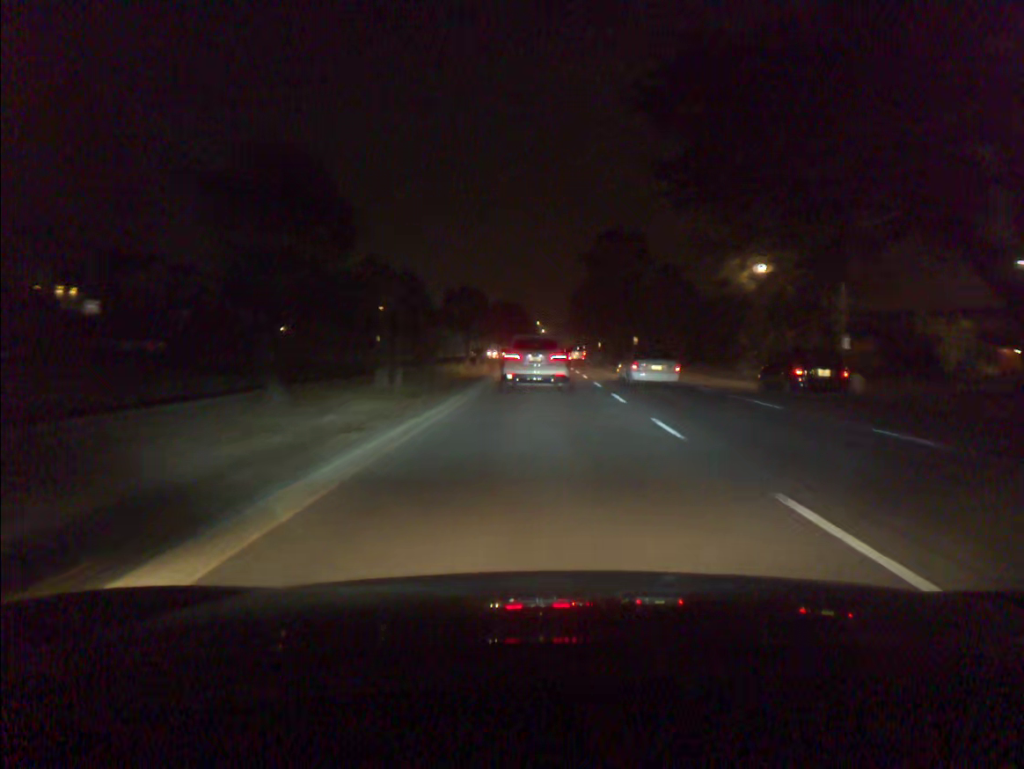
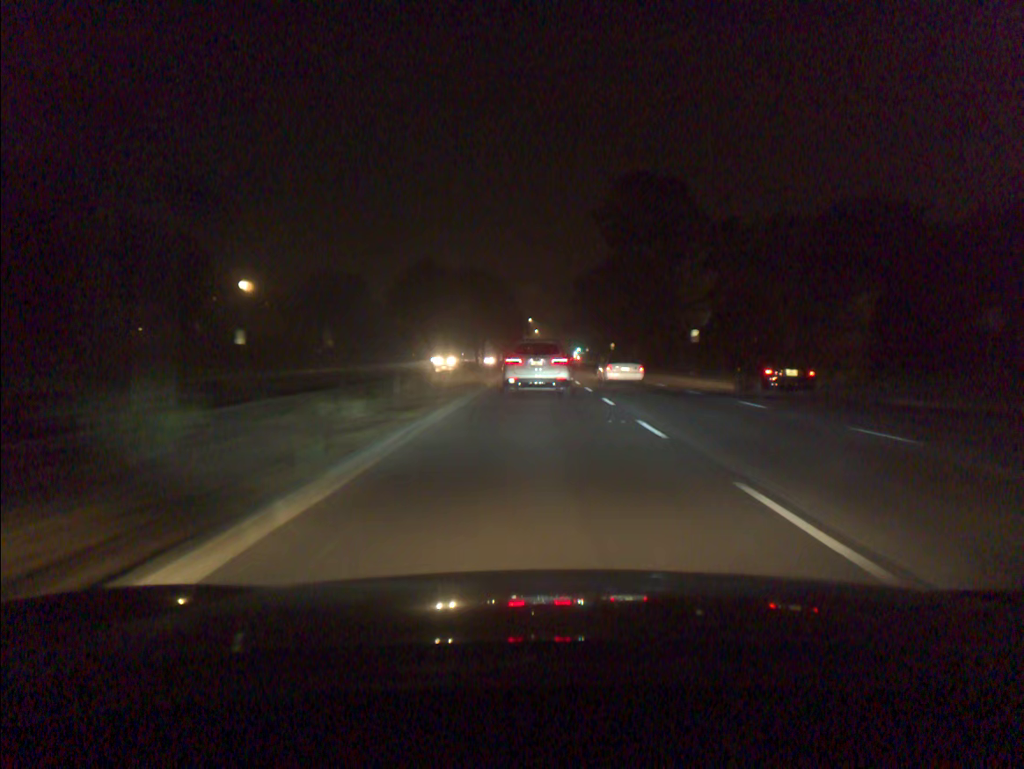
(+0.2, +43.5) m; +1°
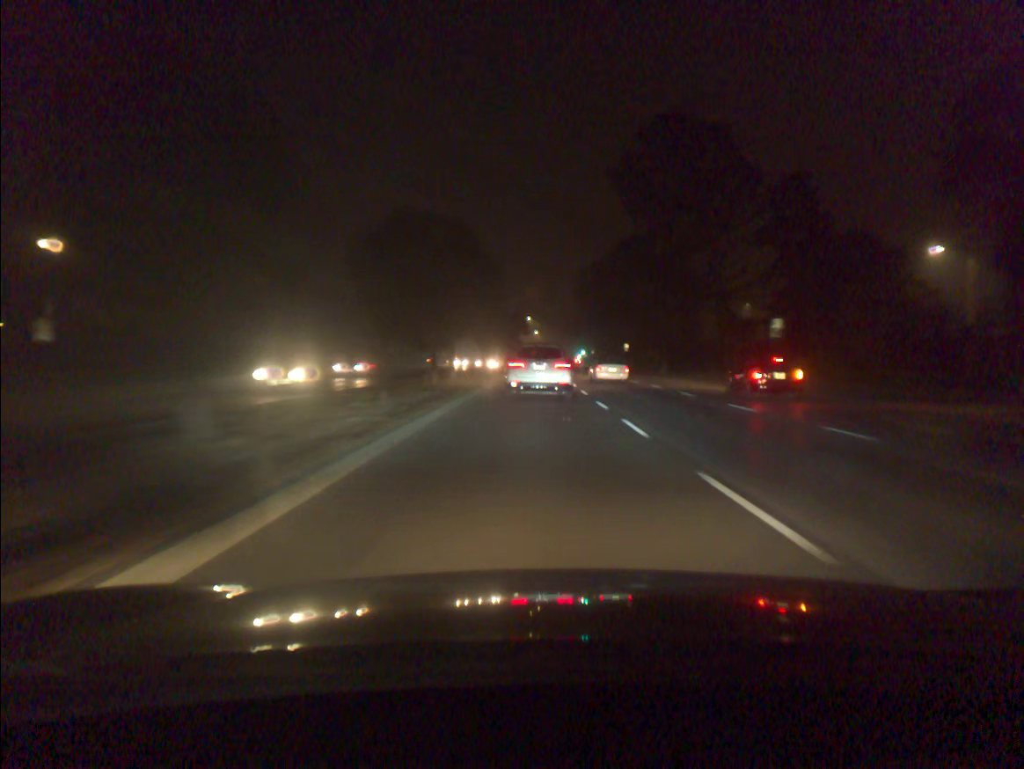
(0.0, +21.4) m; 0°
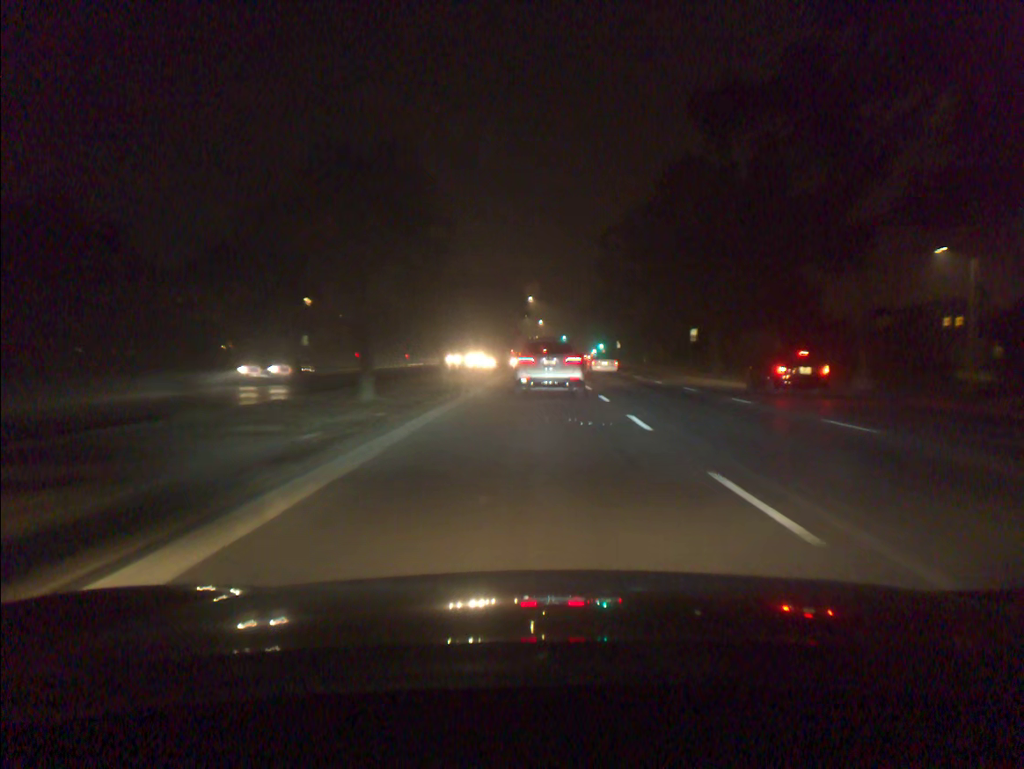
(-0.1, +43.1) m; 0°
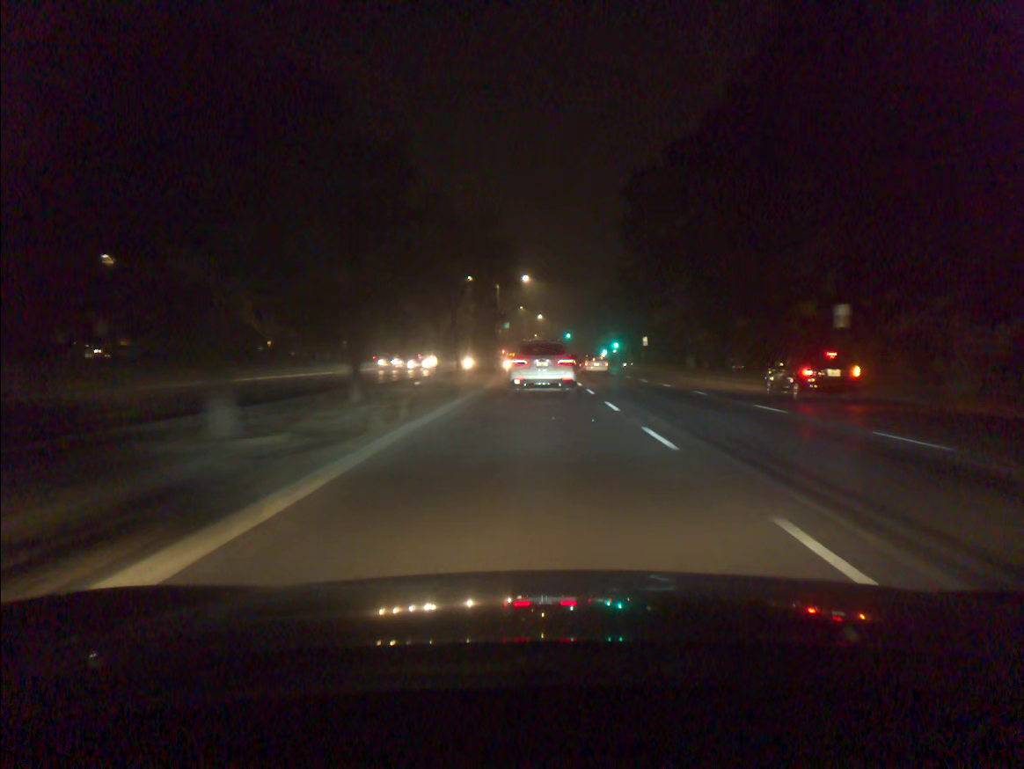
(0.0, +31.5) m; 0°
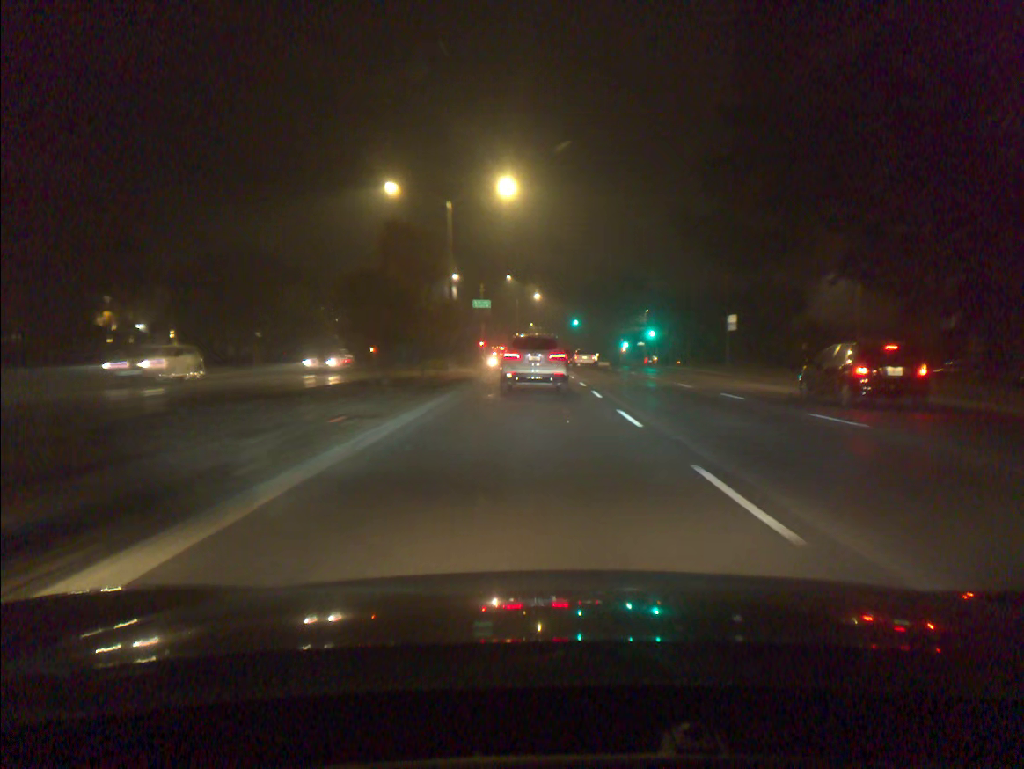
(0.0, +41.2) m; 0°
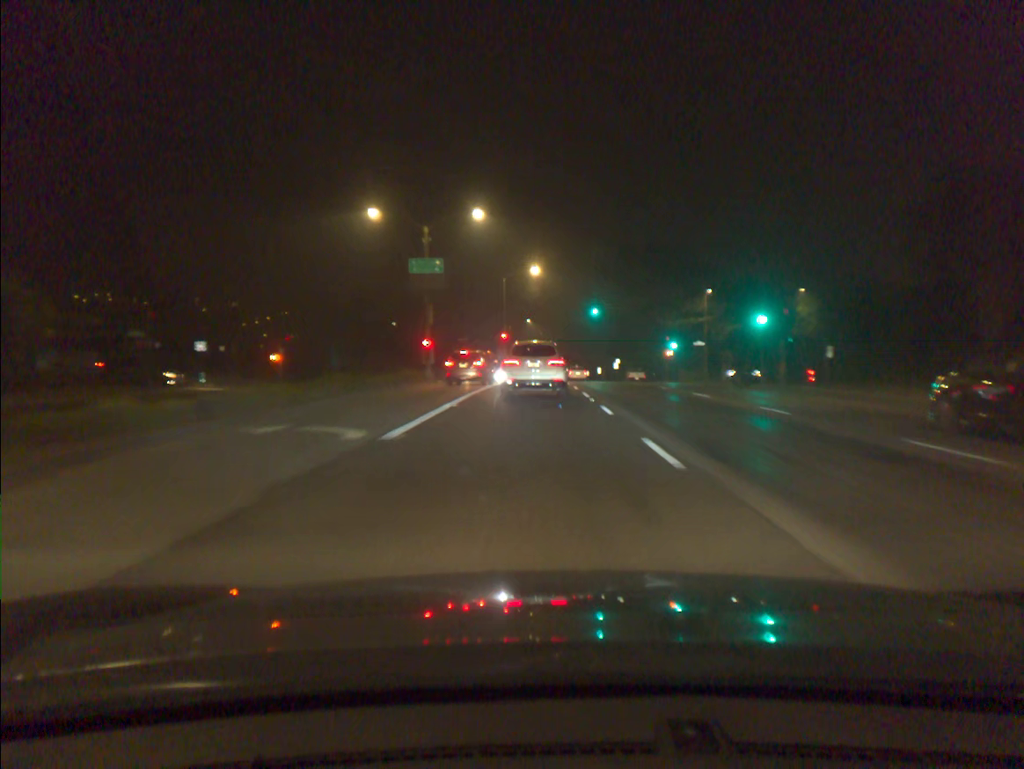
(-0.1, +40.1) m; 0°
